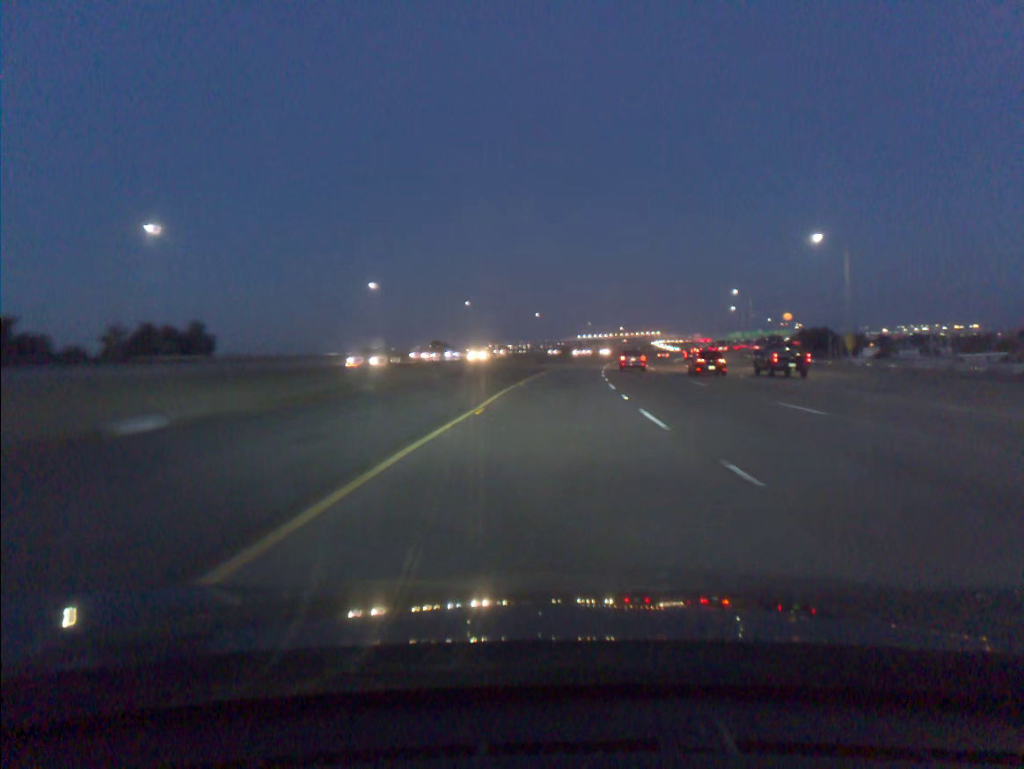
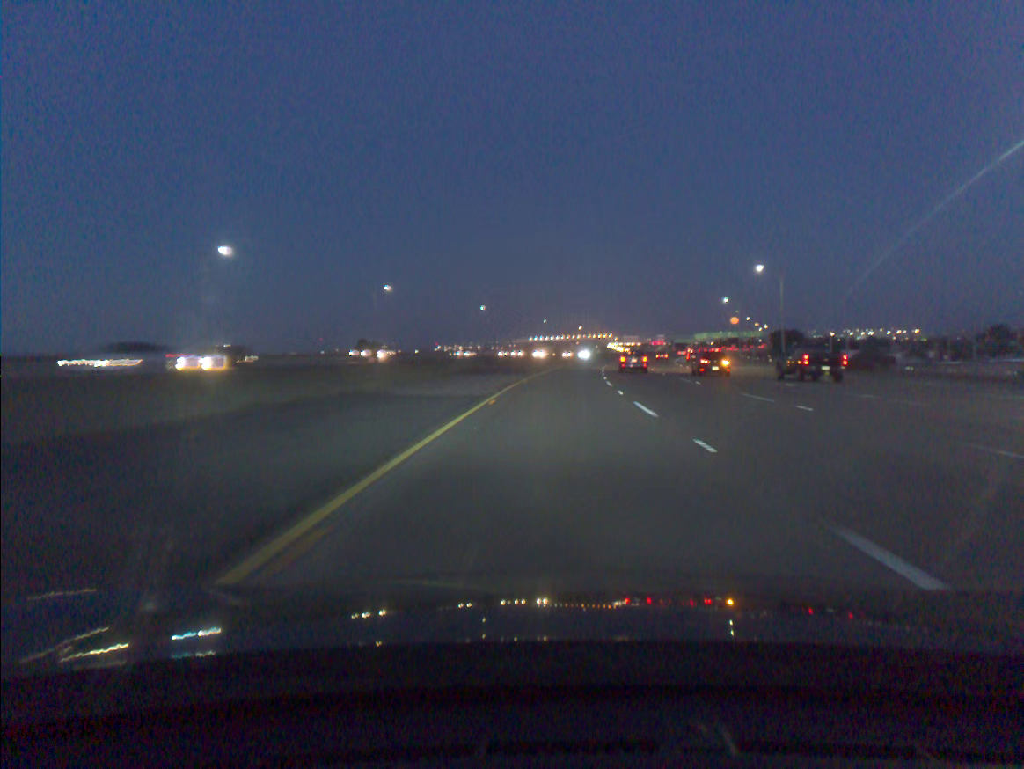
(+1.2, +41.0) m; +3°
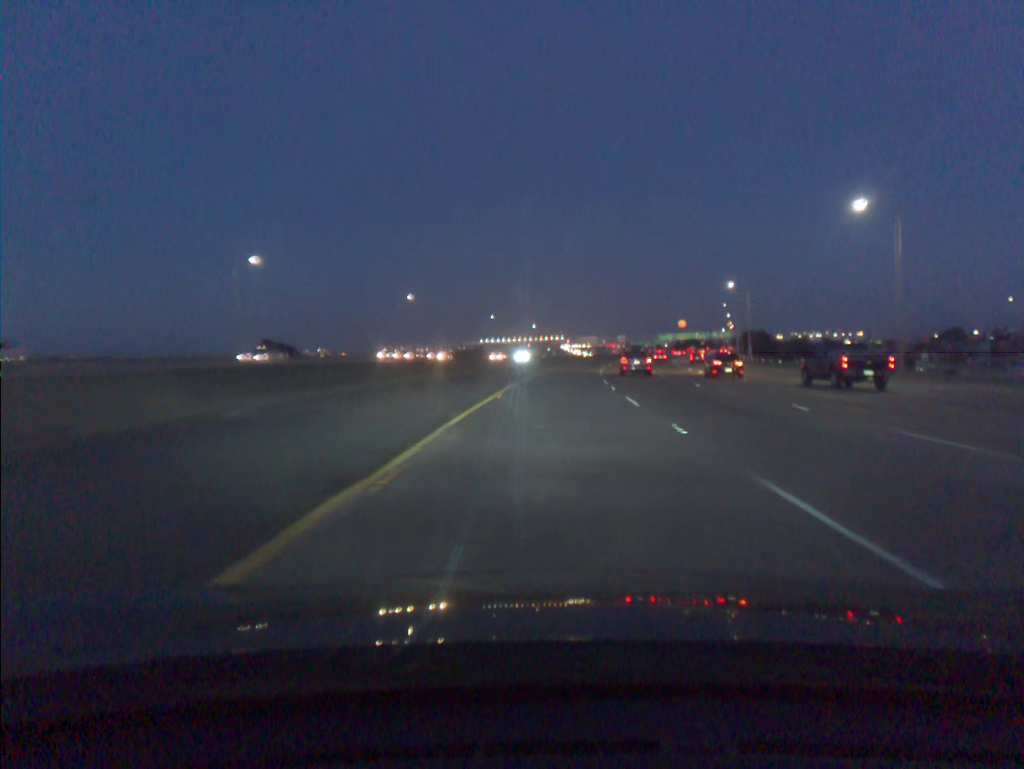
(+1.3, +41.0) m; +4°
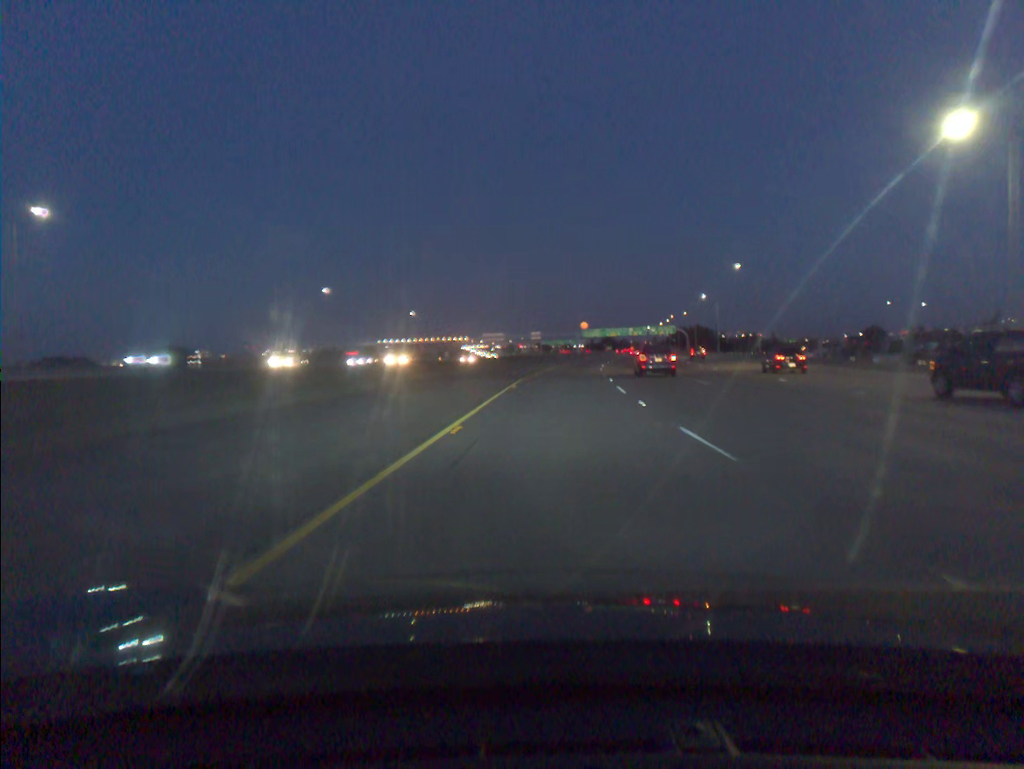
(+4.8, +81.8) m; +7°
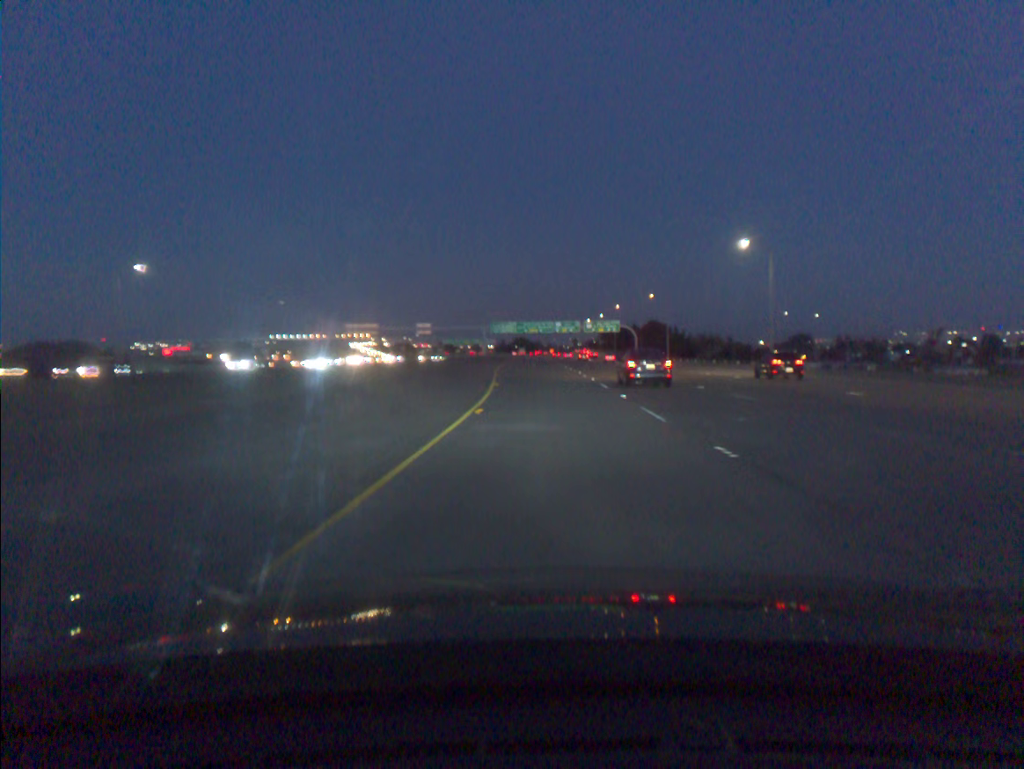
(+4.9, +81.7) m; +7°
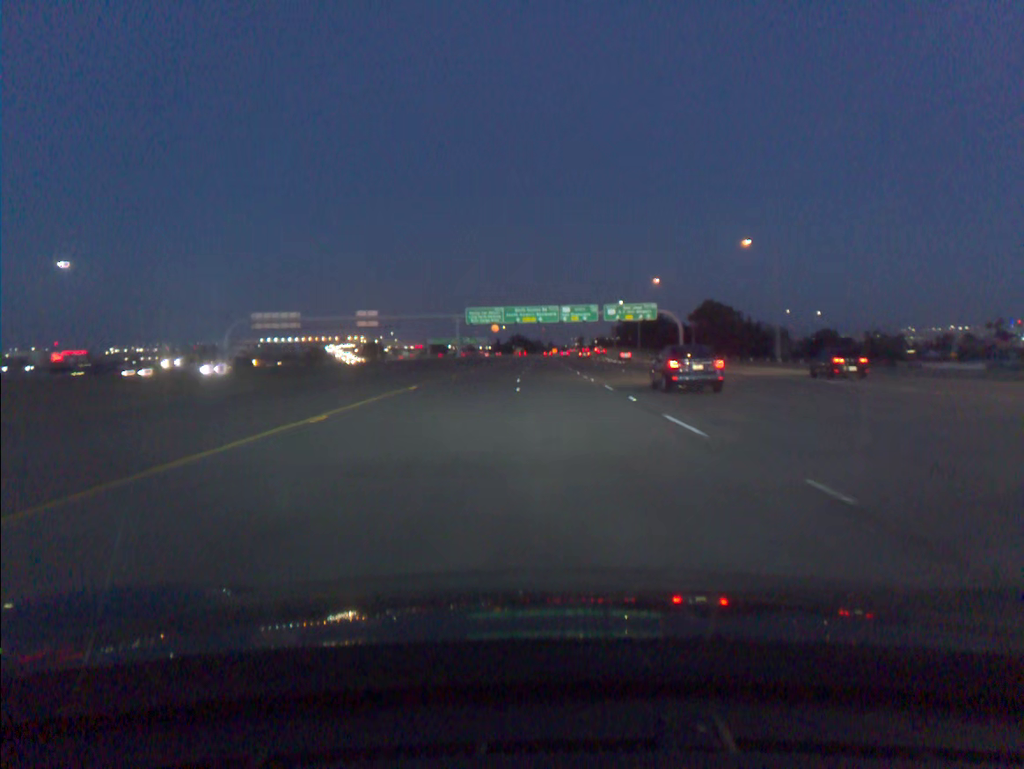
(+0.2, +61.5) m; 0°
